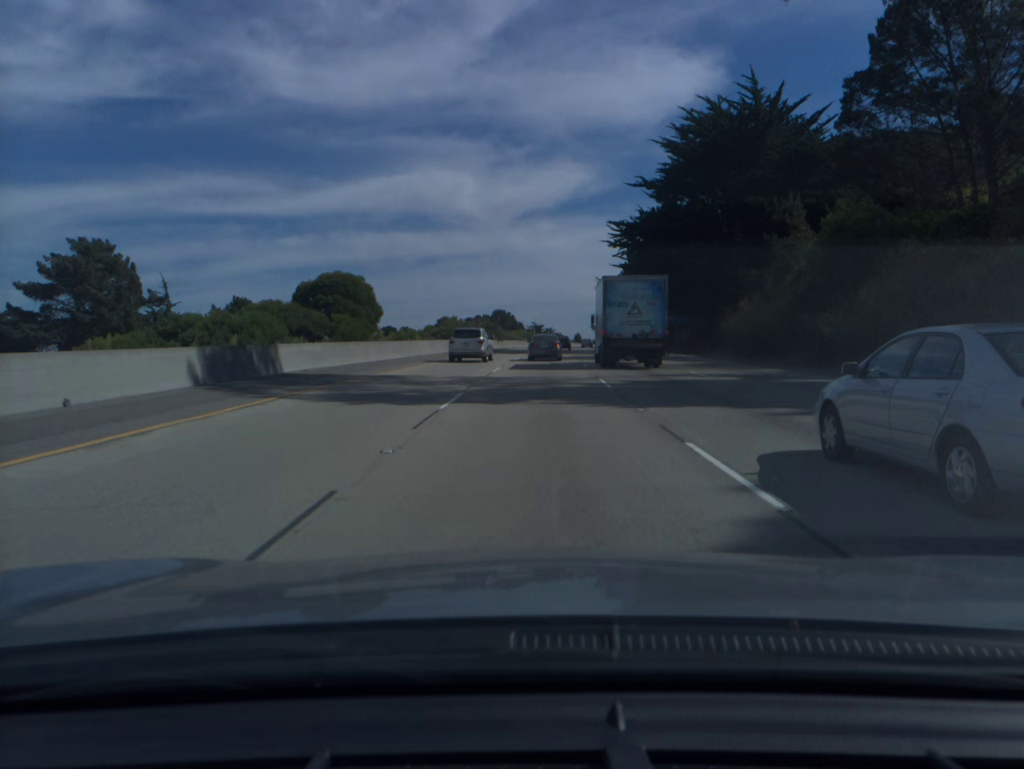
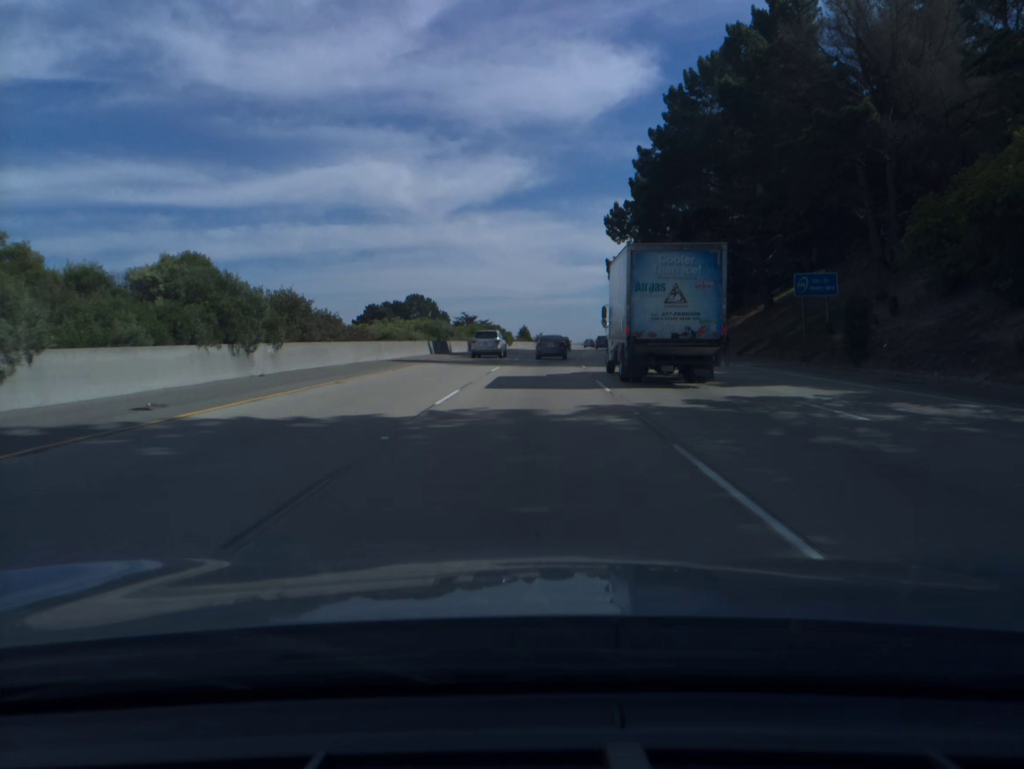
(+3.1, +72.4) m; +5°
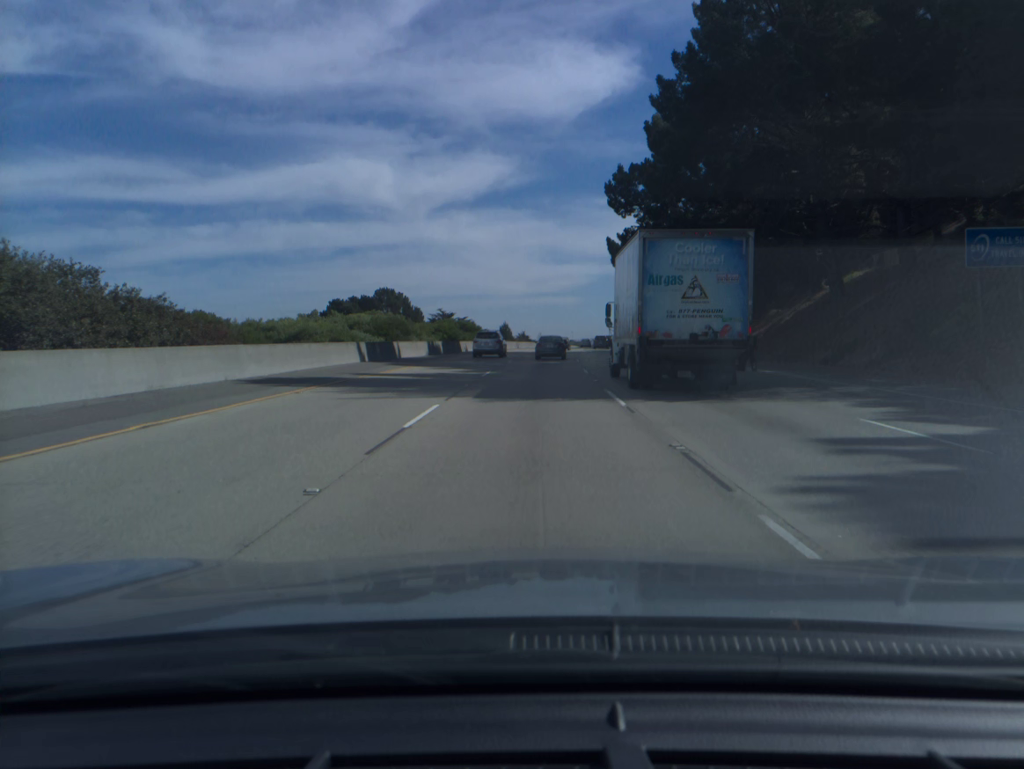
(+0.2, +18.1) m; +1°
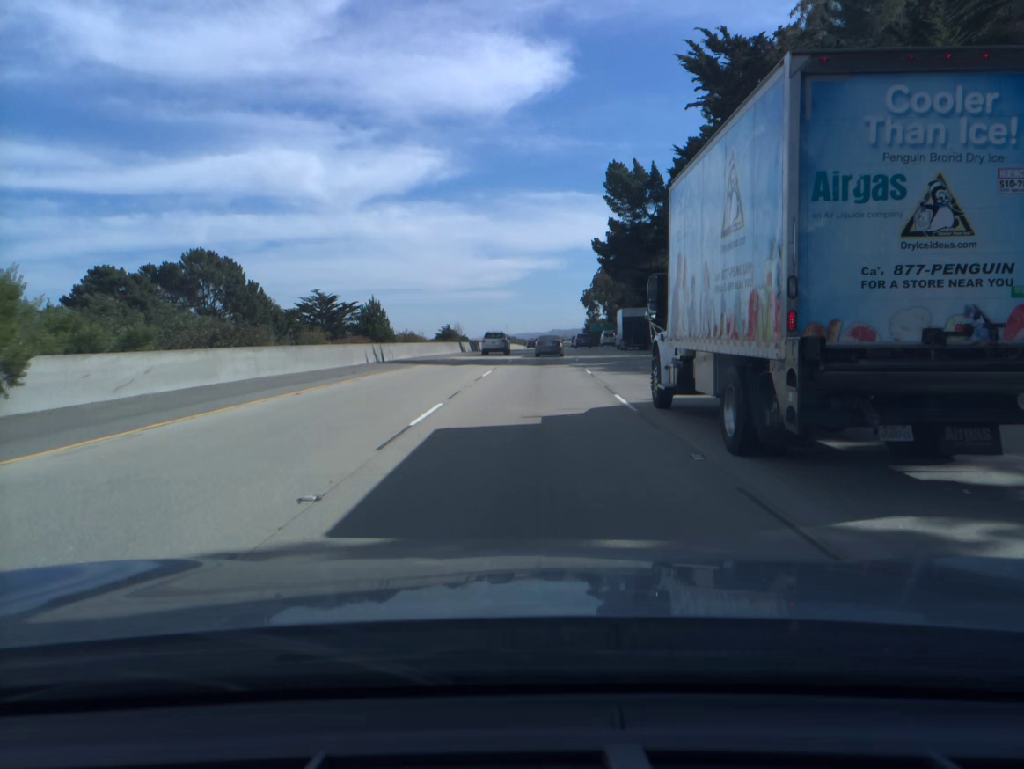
(+2.9, +72.6) m; +5°
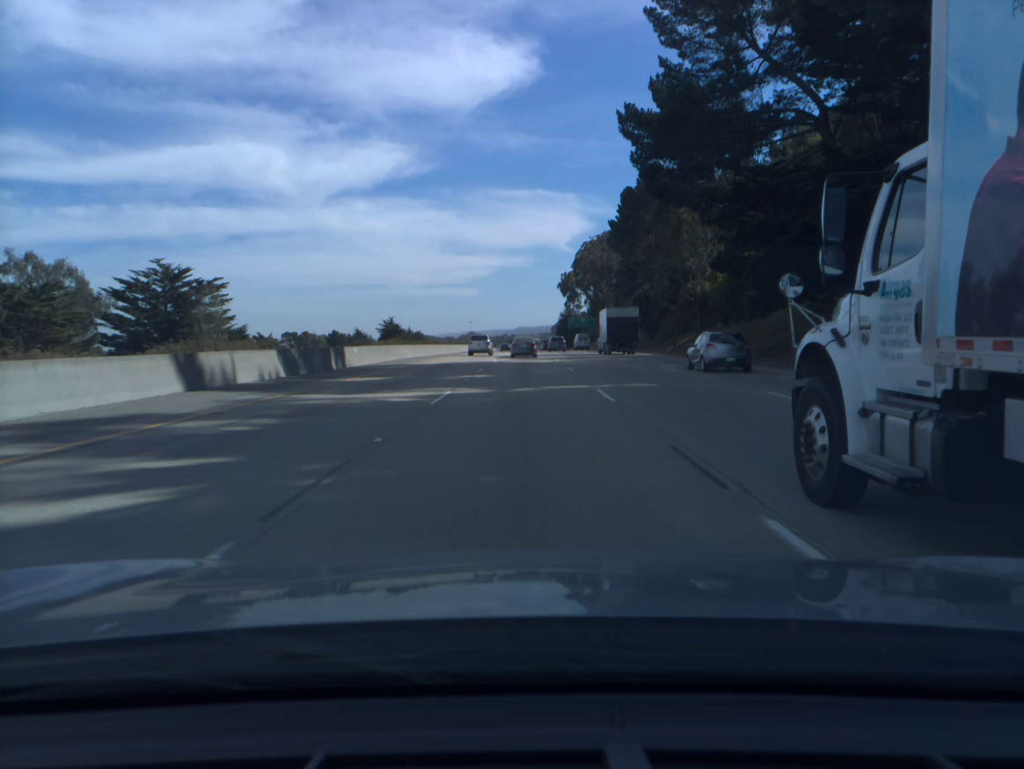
(+1.4, +54.6) m; +2°
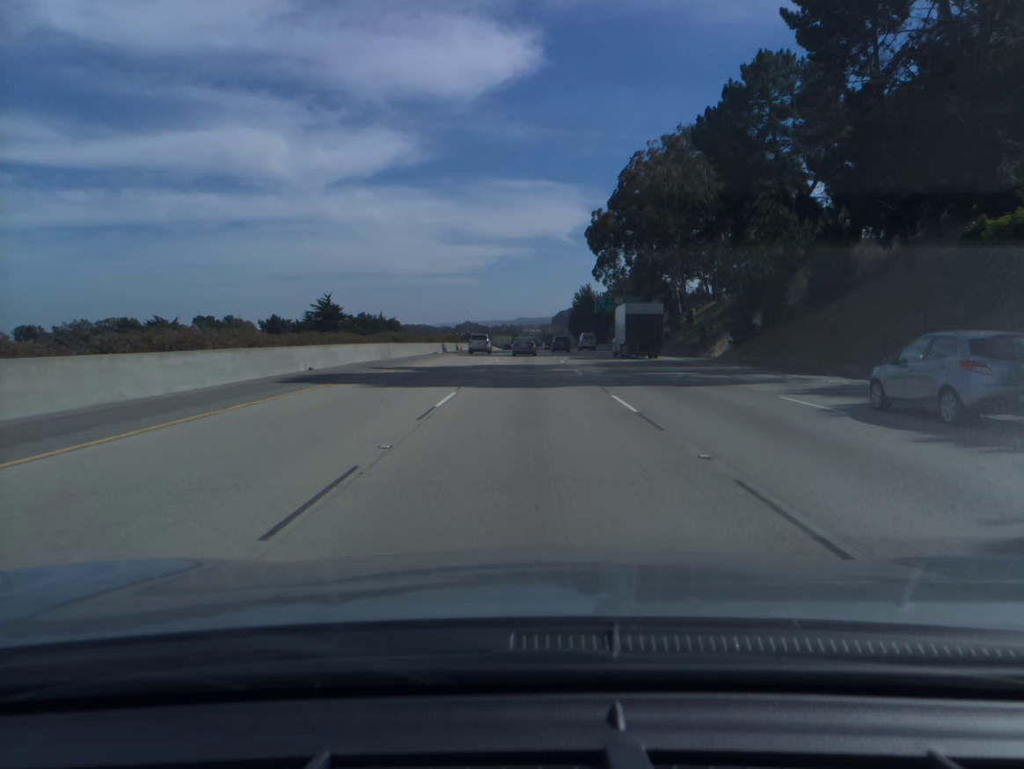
(-0.2, +73.5) m; 0°
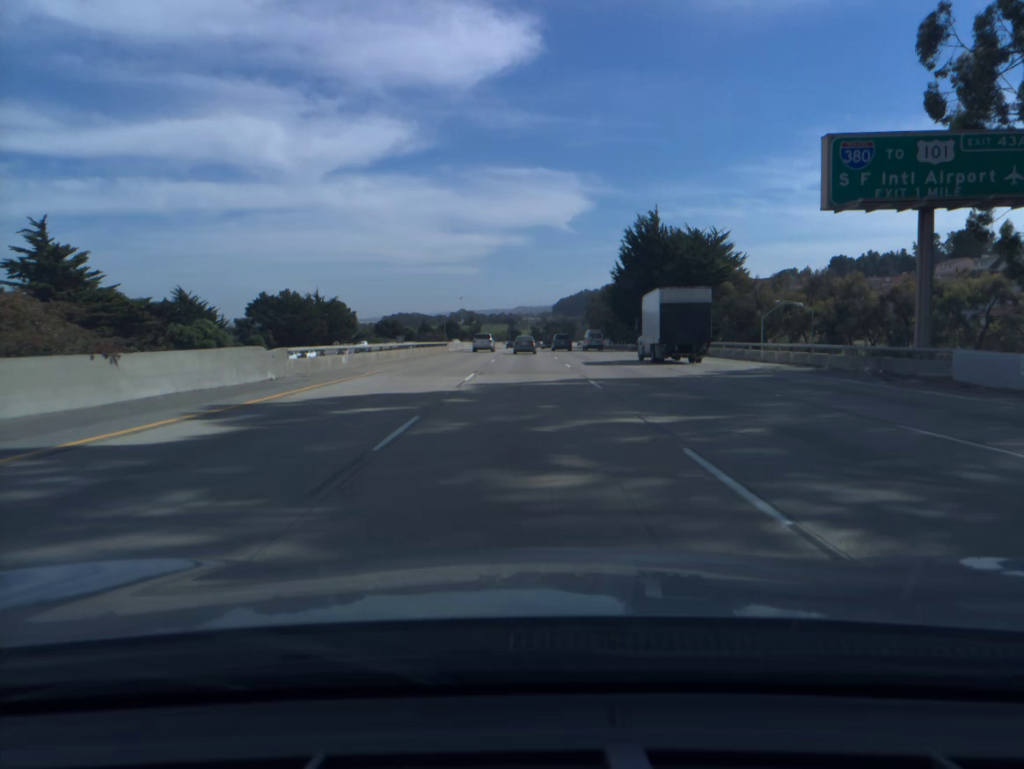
(+0.3, +93.6) m; 0°
